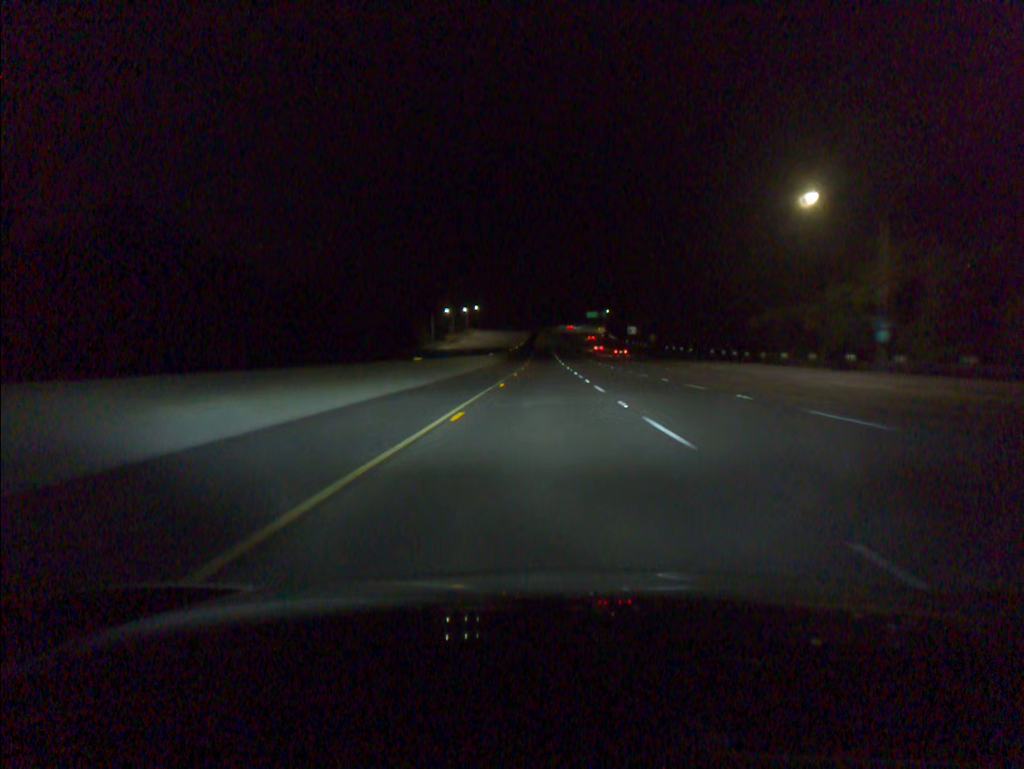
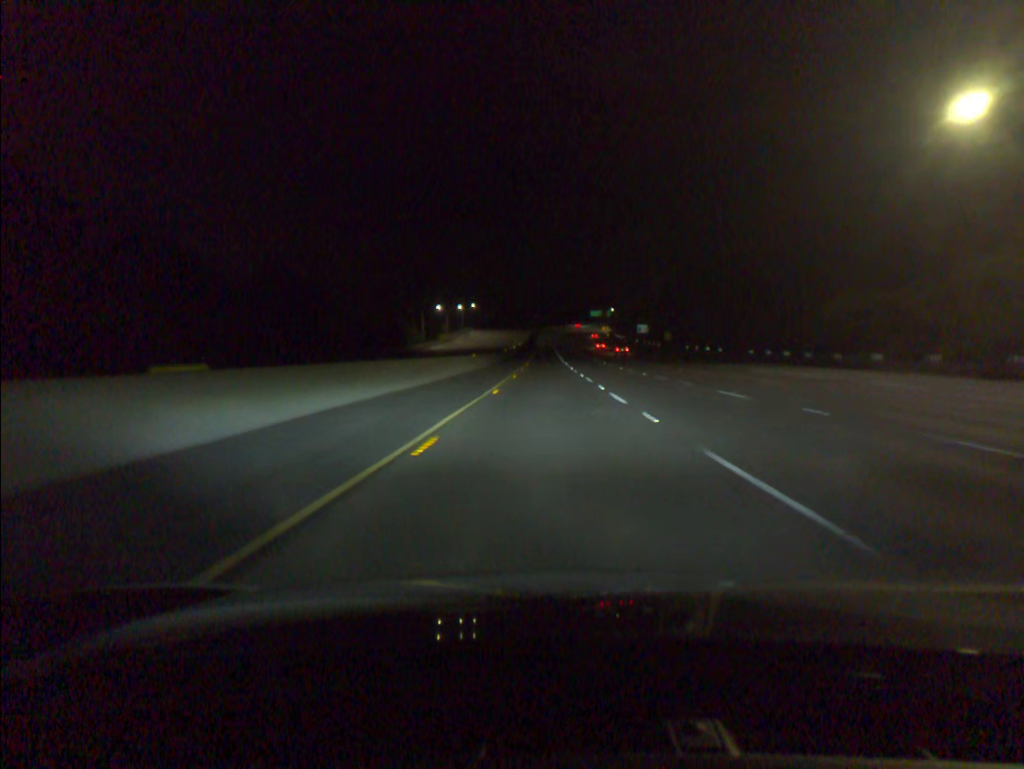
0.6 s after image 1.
(0.0, +19.7) m; 0°
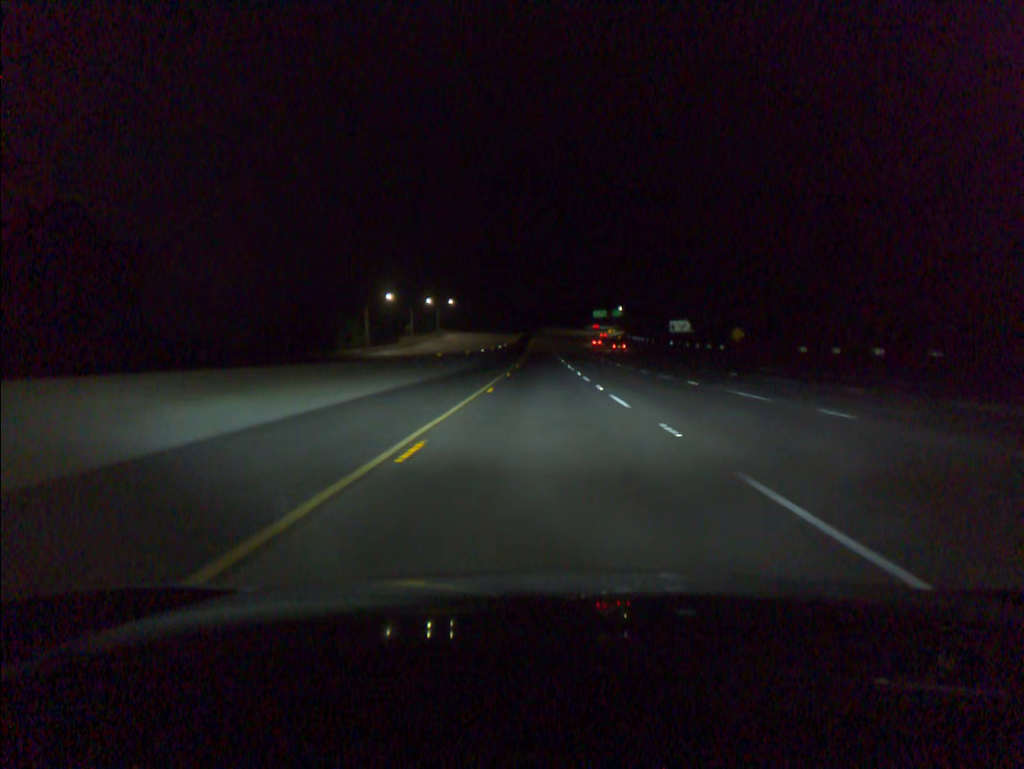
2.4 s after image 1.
(+0.2, +58.9) m; 0°
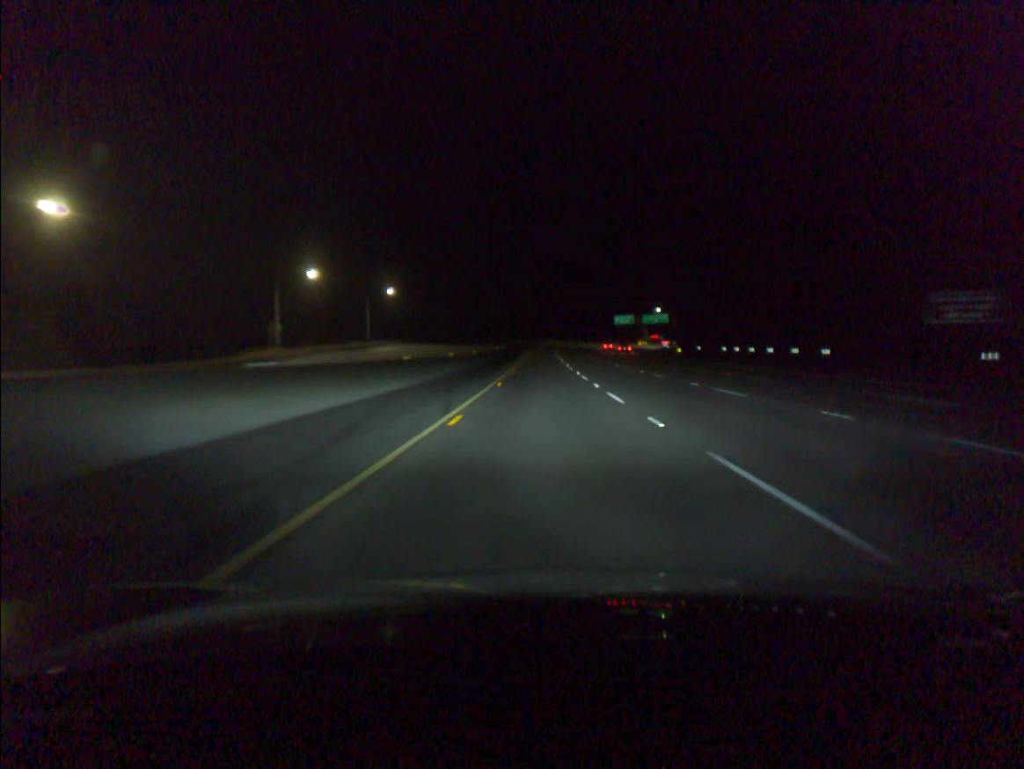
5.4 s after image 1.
(-0.2, +97.7) m; 0°
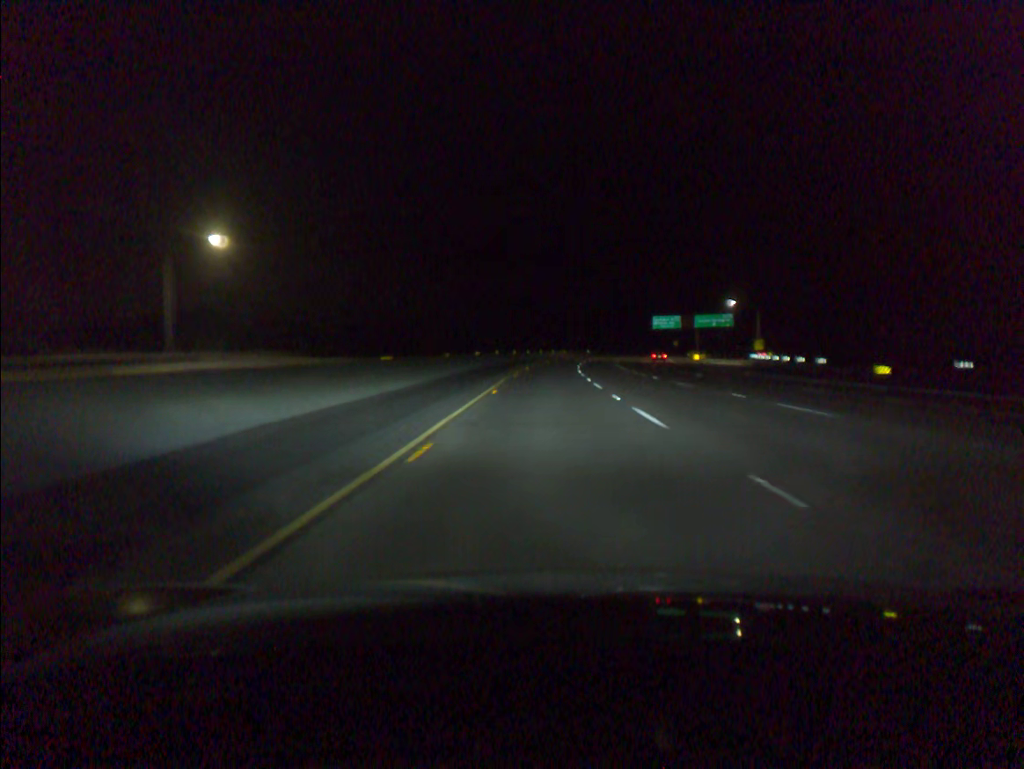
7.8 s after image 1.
(-0.3, +77.2) m; 0°
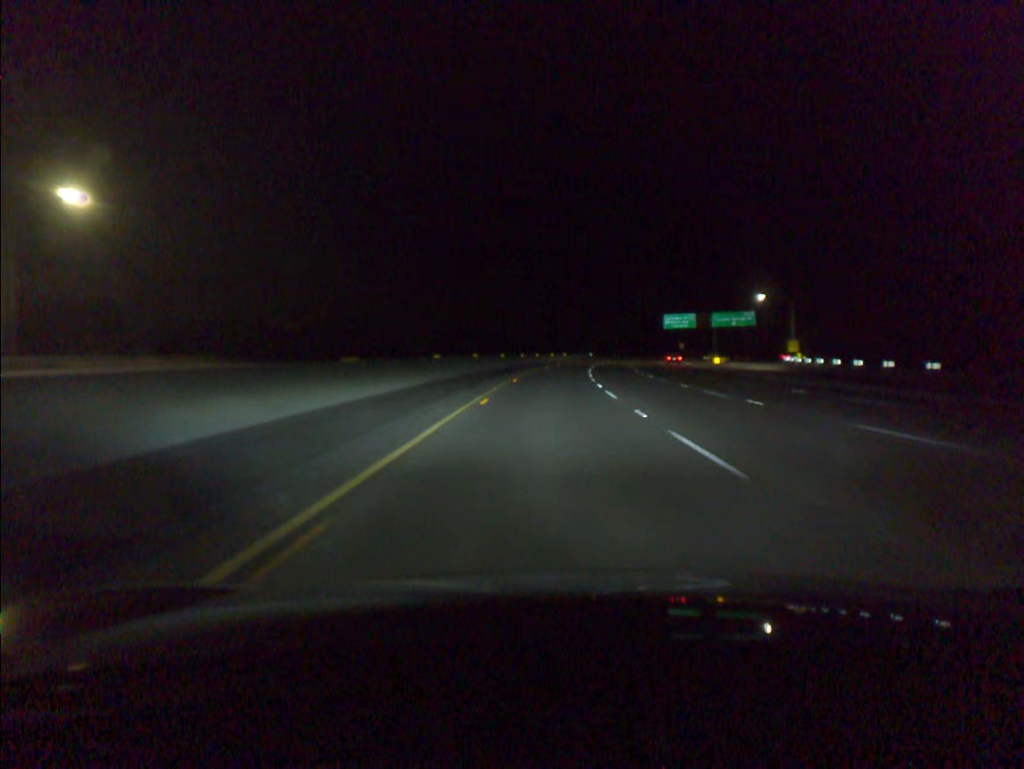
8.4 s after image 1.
(0.0, +19.2) m; 0°
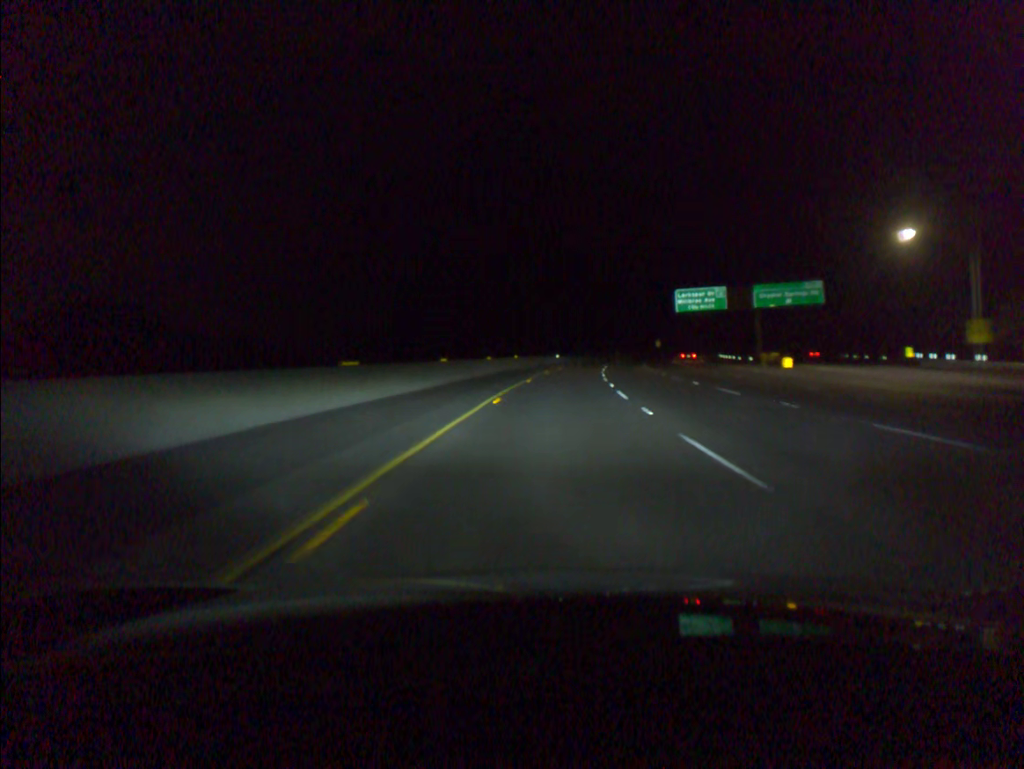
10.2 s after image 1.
(+1.4, +57.5) m; +4°
